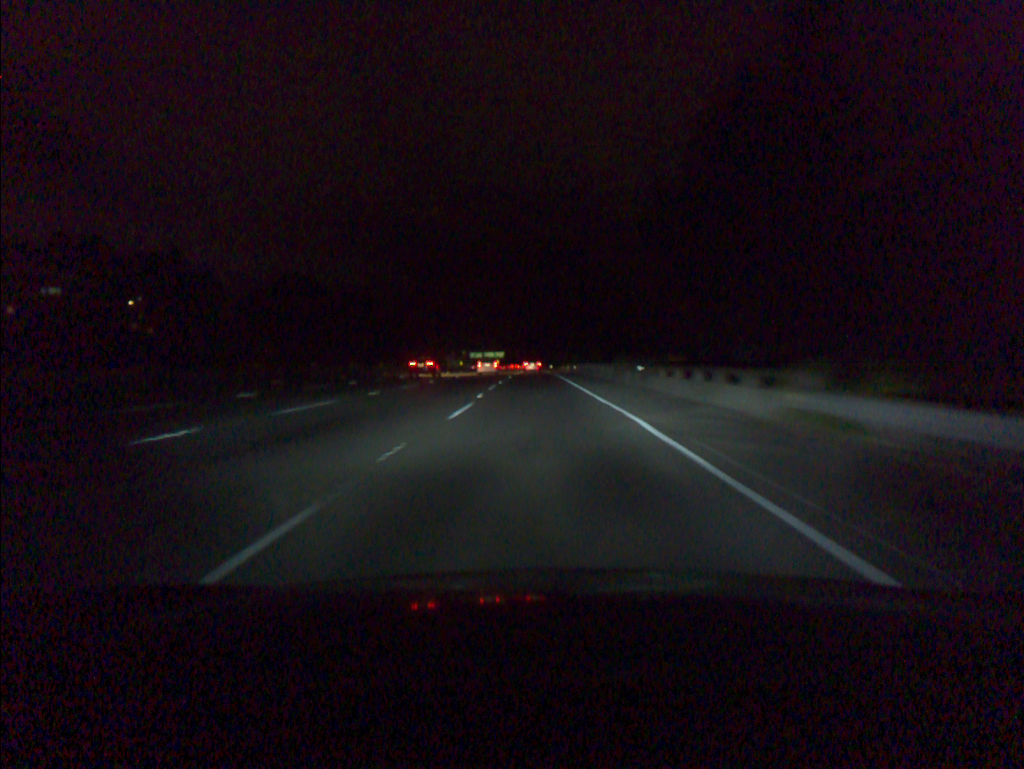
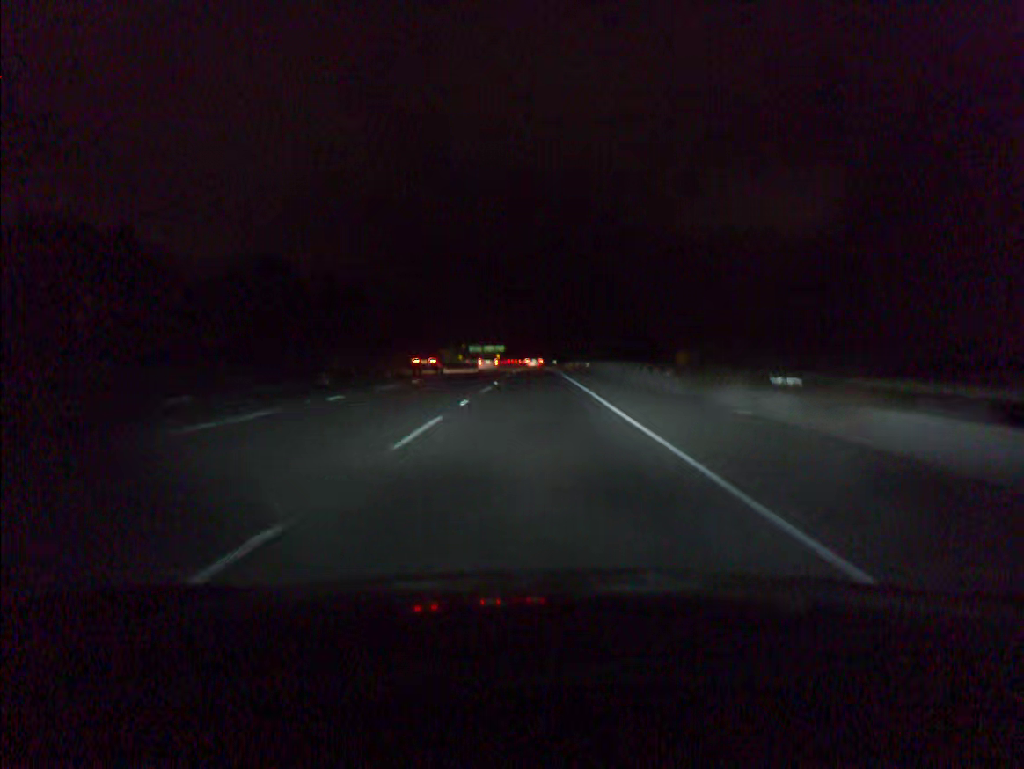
(0.0, +19.4) m; 0°
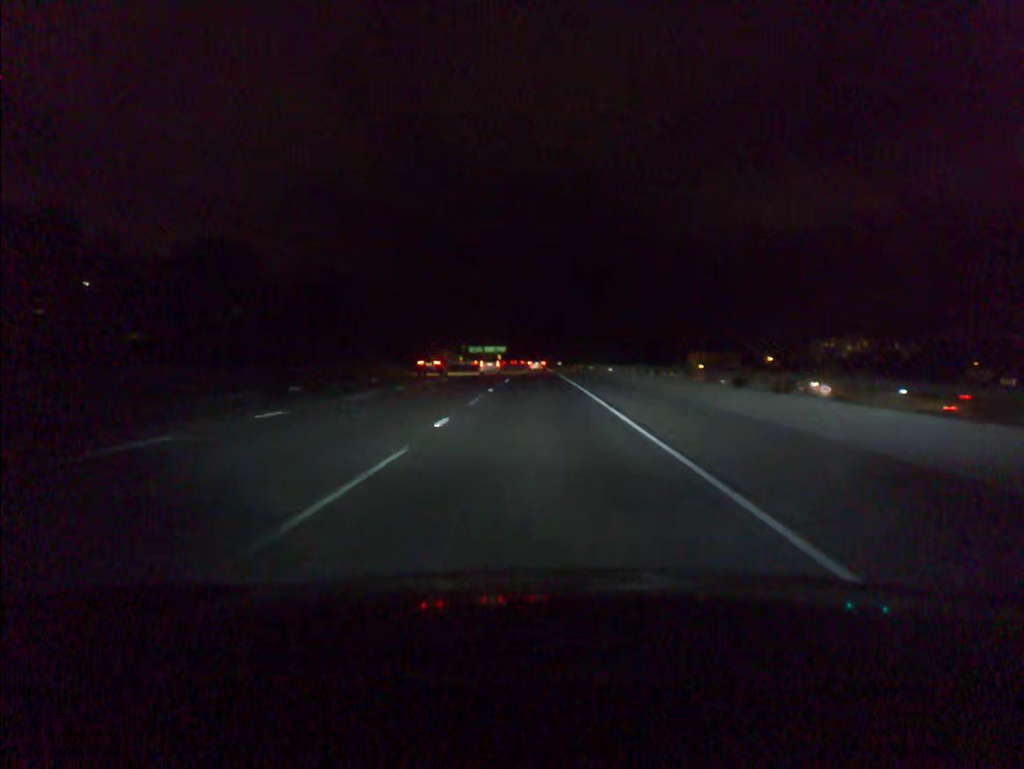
(0.0, +19.4) m; 0°
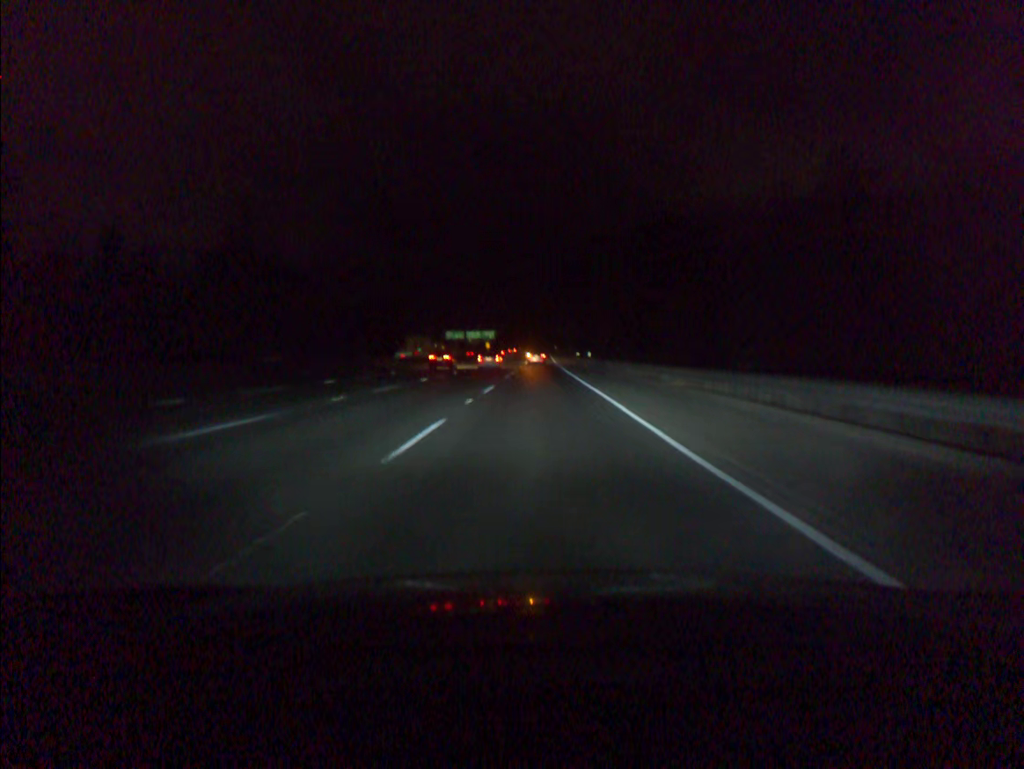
(-0.1, +99.0) m; 0°
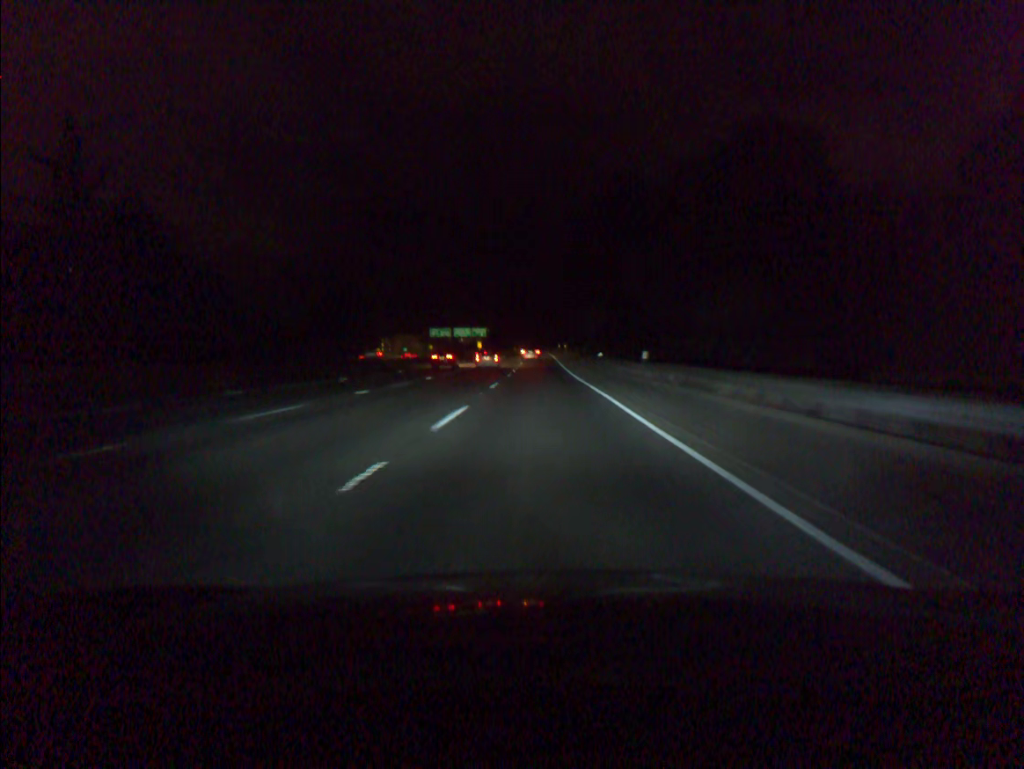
(0.0, +40.3) m; 0°
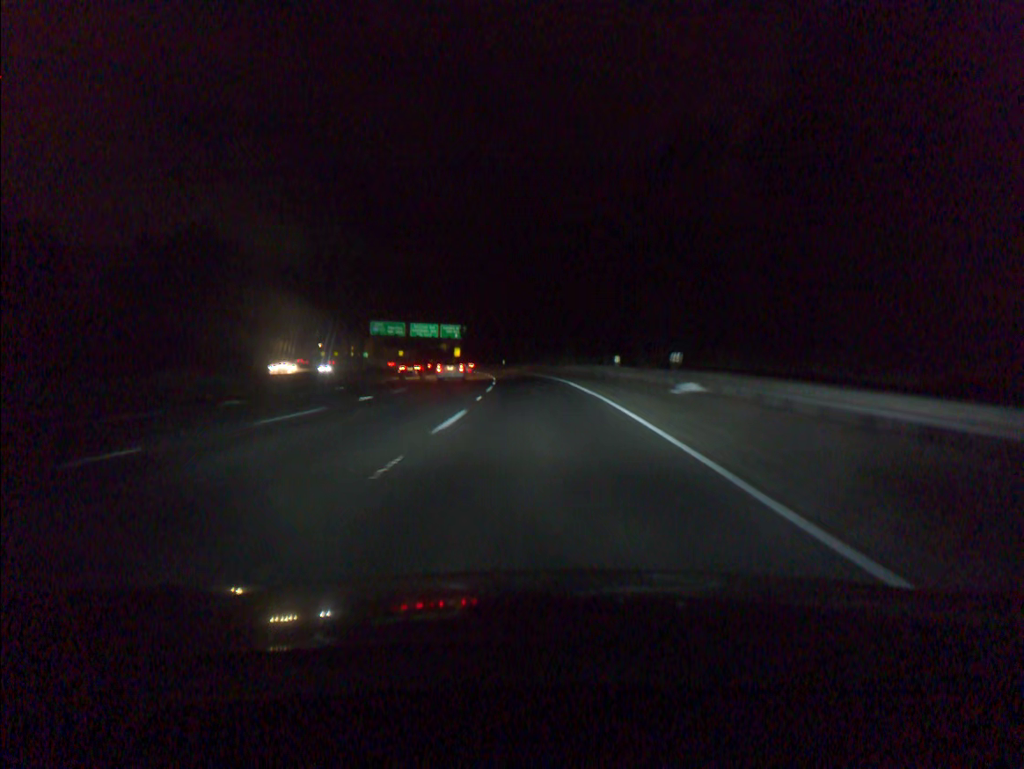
(-0.1, +100.7) m; -1°
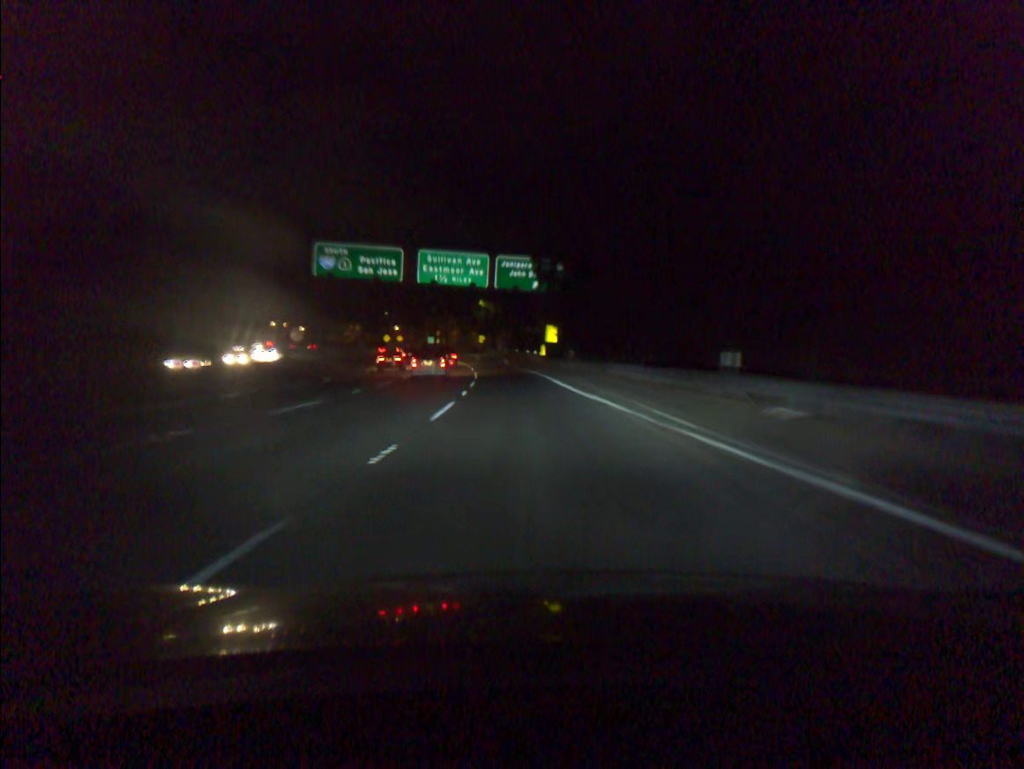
(-6.5, +100.4) m; -9°
